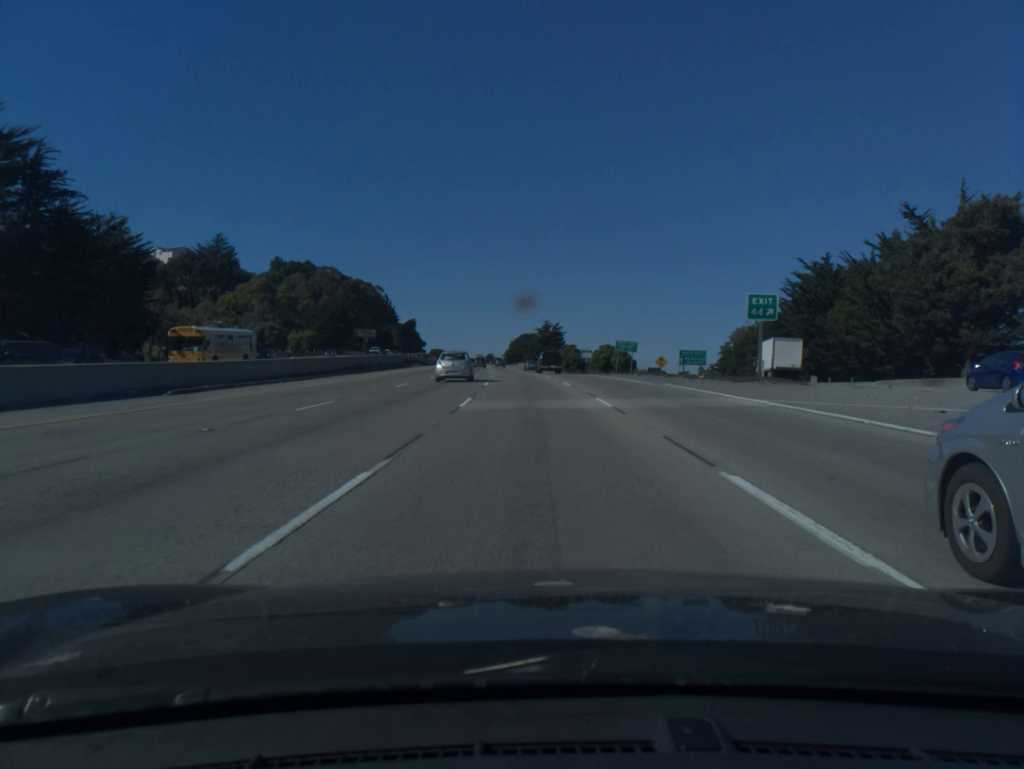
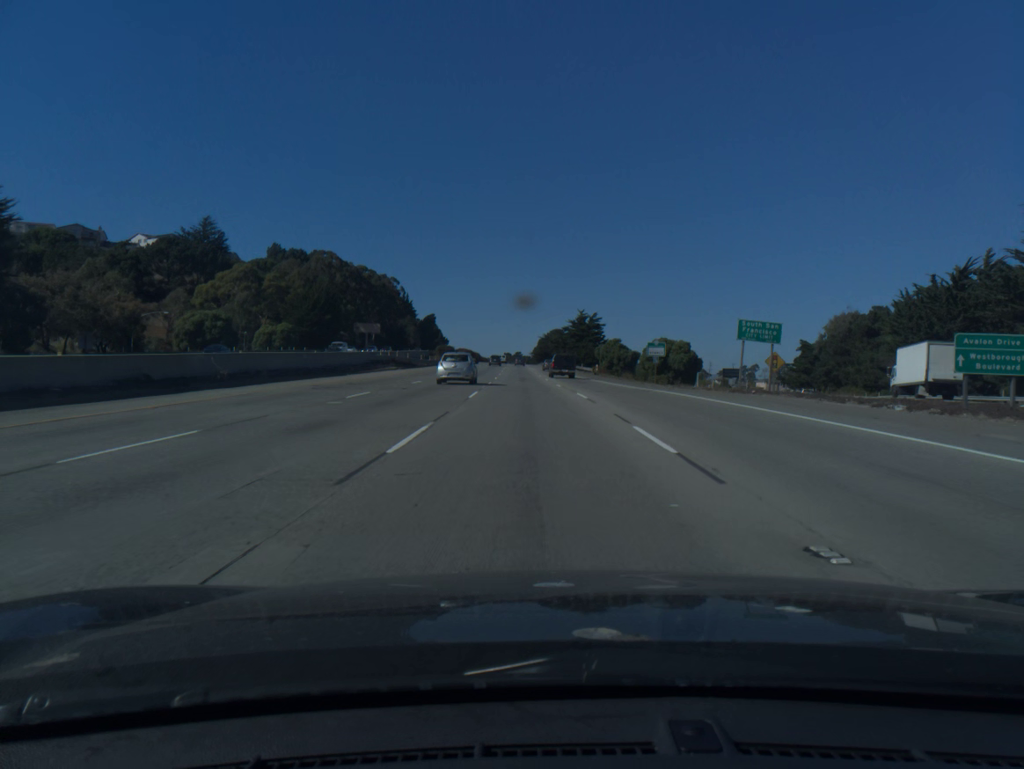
(-0.7, +38.1) m; -2°
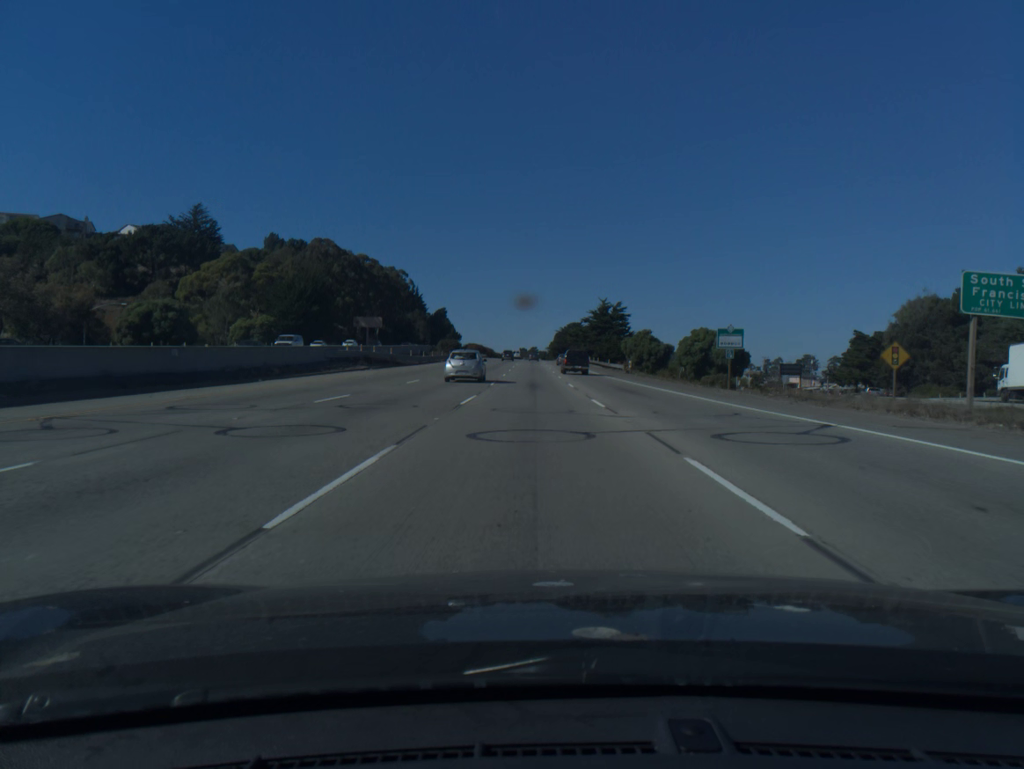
(-0.2, +19.1) m; -1°
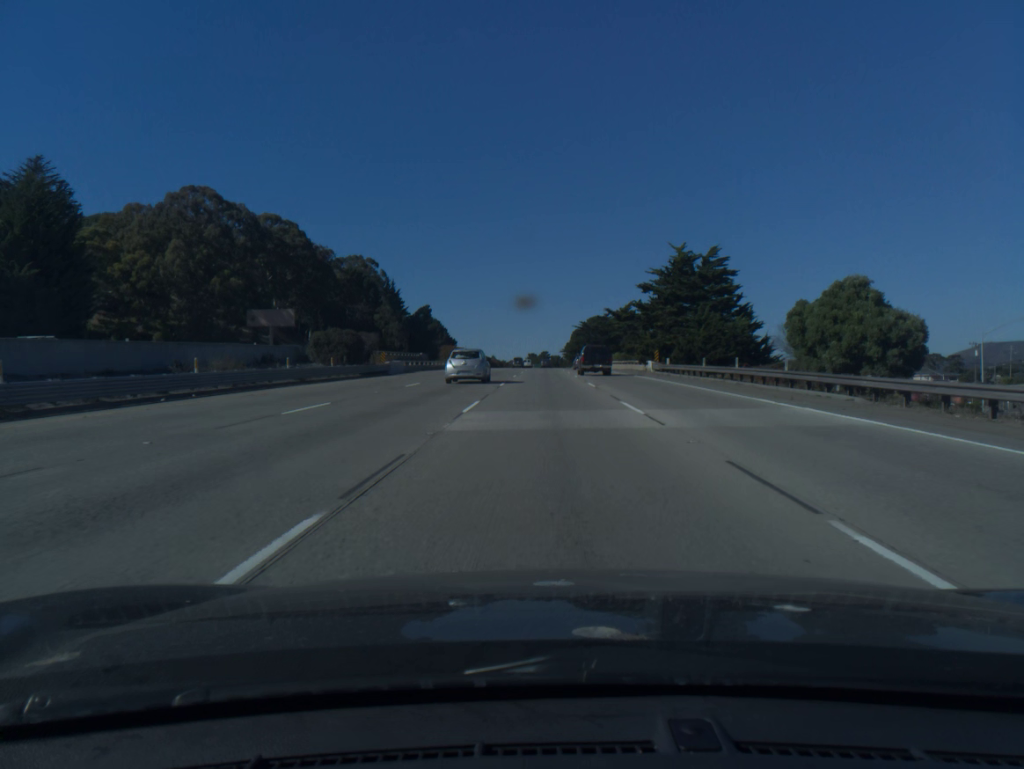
(-1.1, +76.7) m; -1°
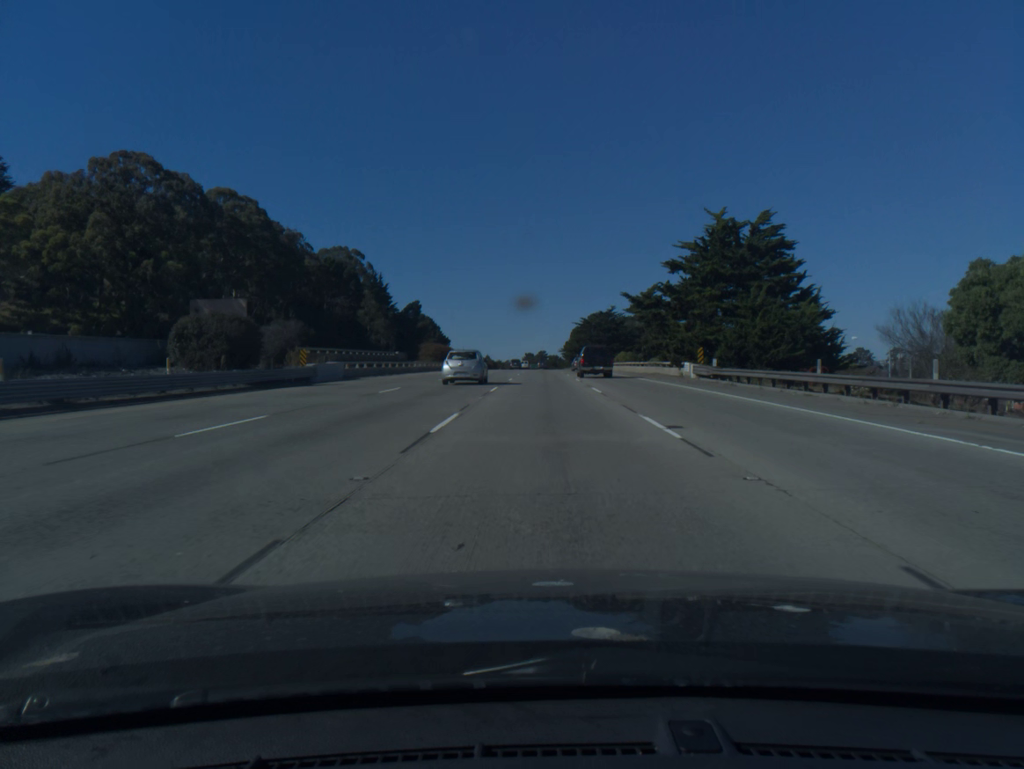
(0.0, +19.1) m; 0°
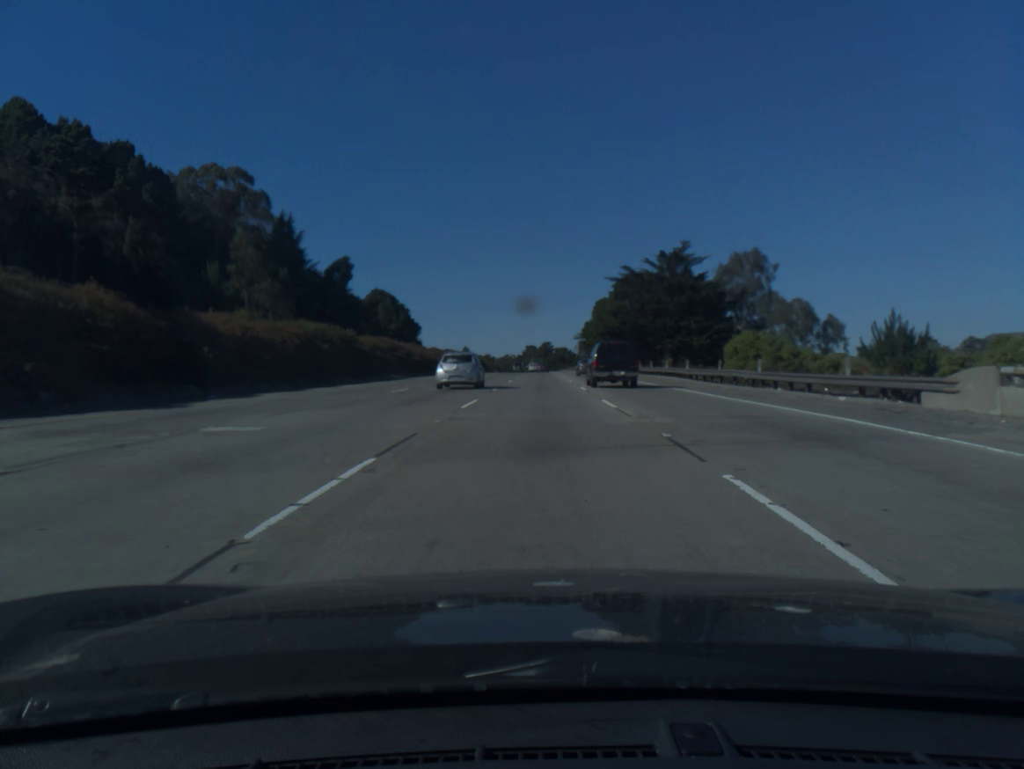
(+0.2, +95.4) m; 0°
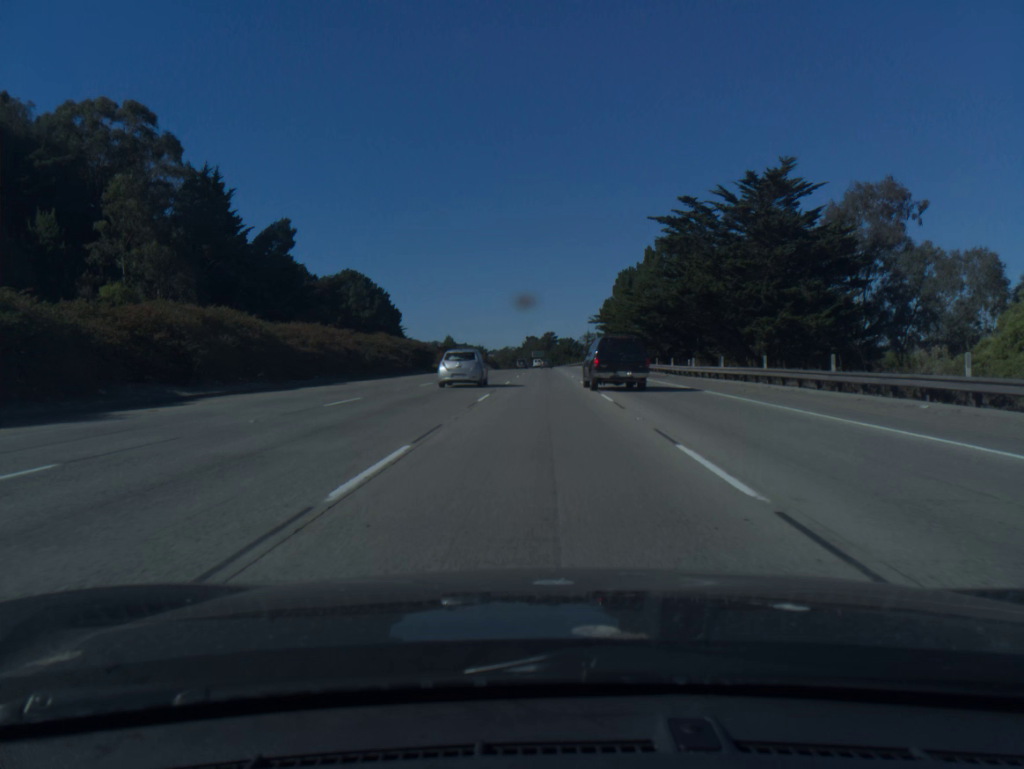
(-0.1, +38.4) m; 0°
